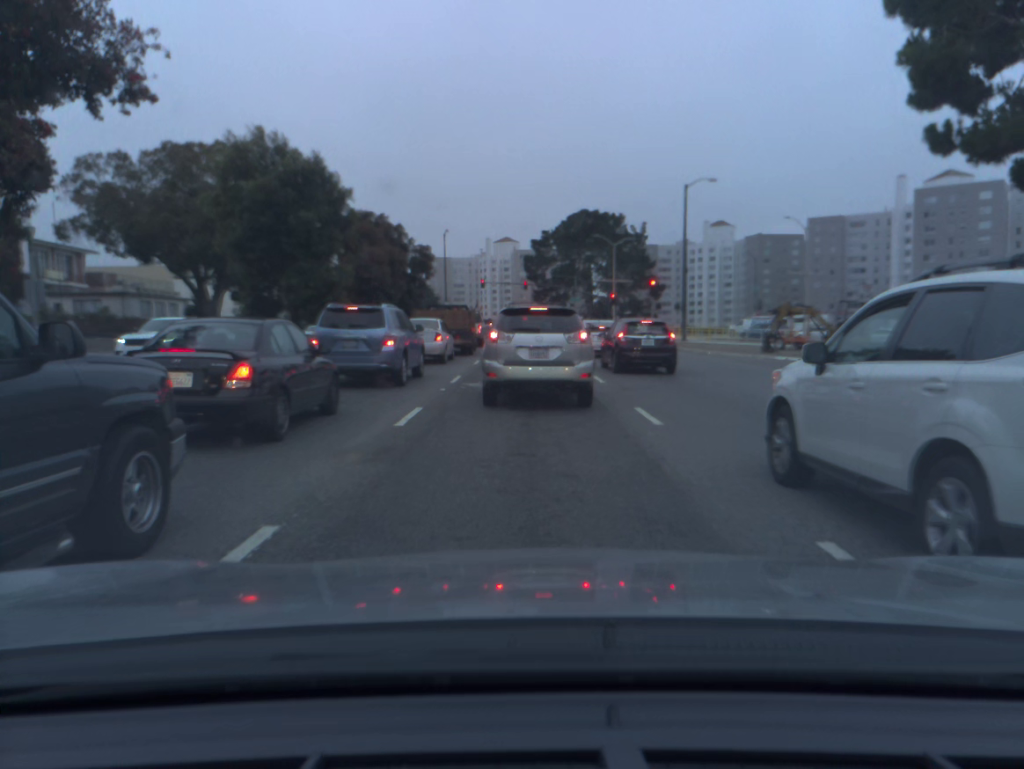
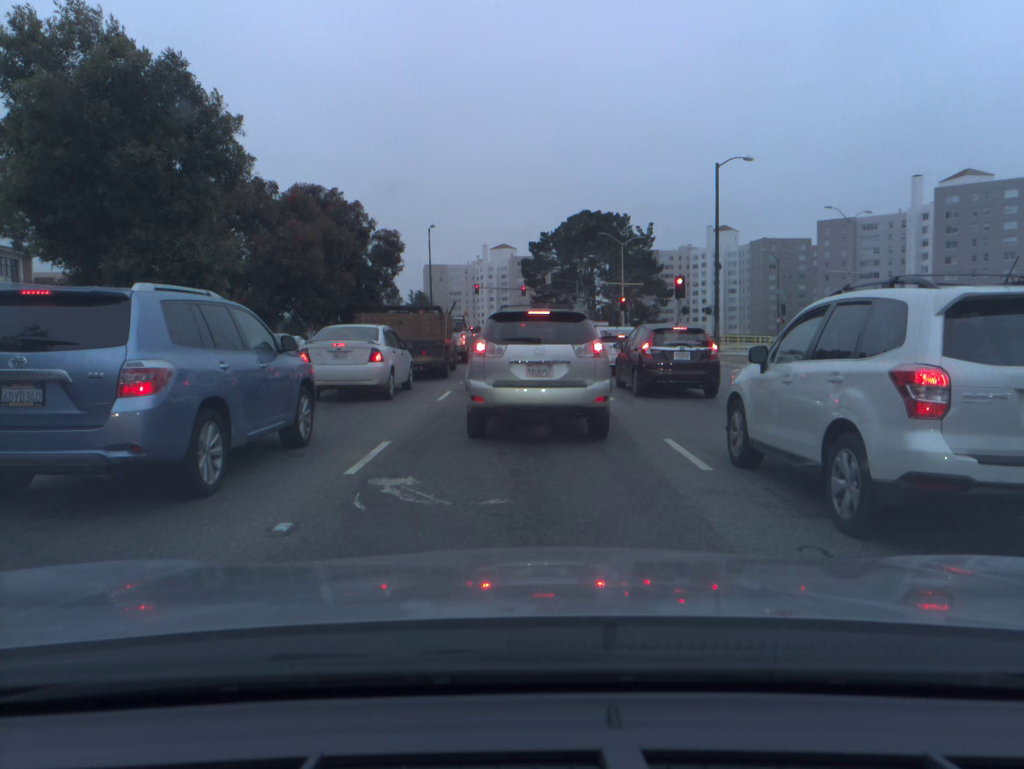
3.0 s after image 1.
(+0.1, +10.7) m; +1°
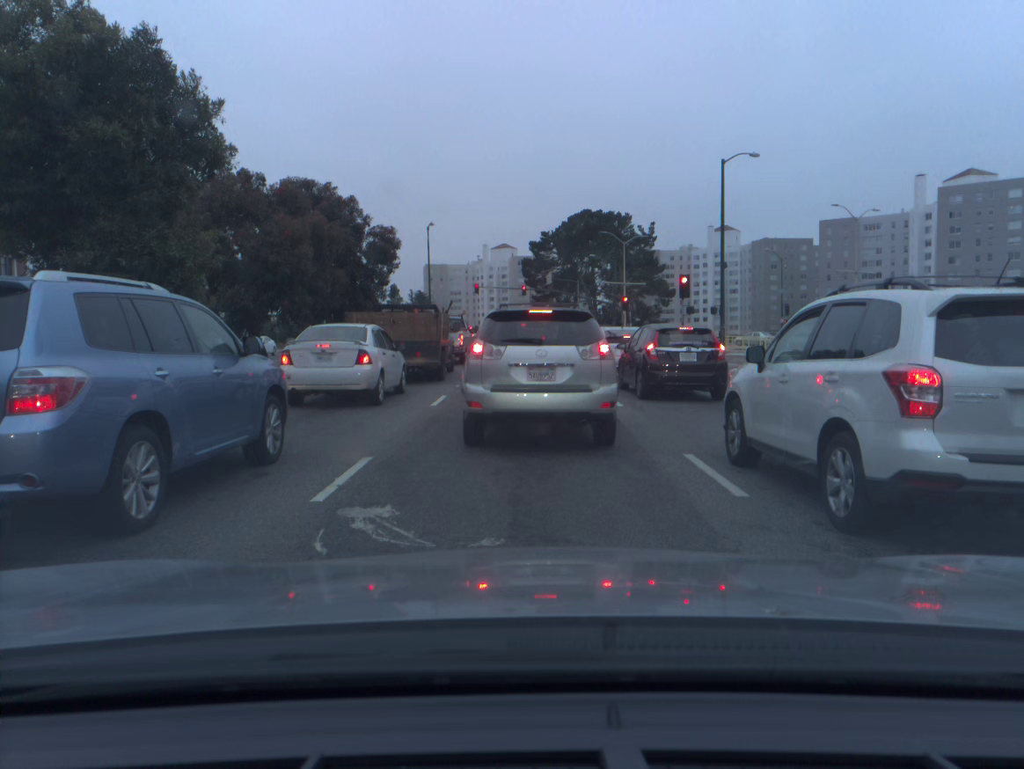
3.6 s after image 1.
(0.0, +1.2) m; -1°
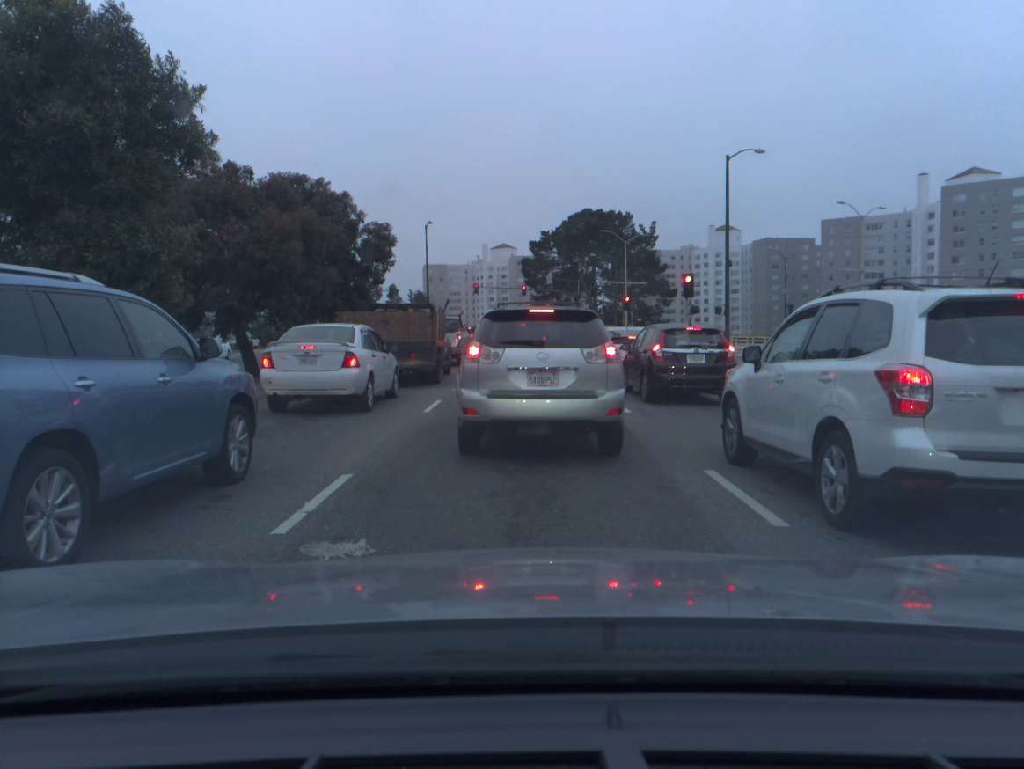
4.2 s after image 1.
(0.0, +1.0) m; +1°
